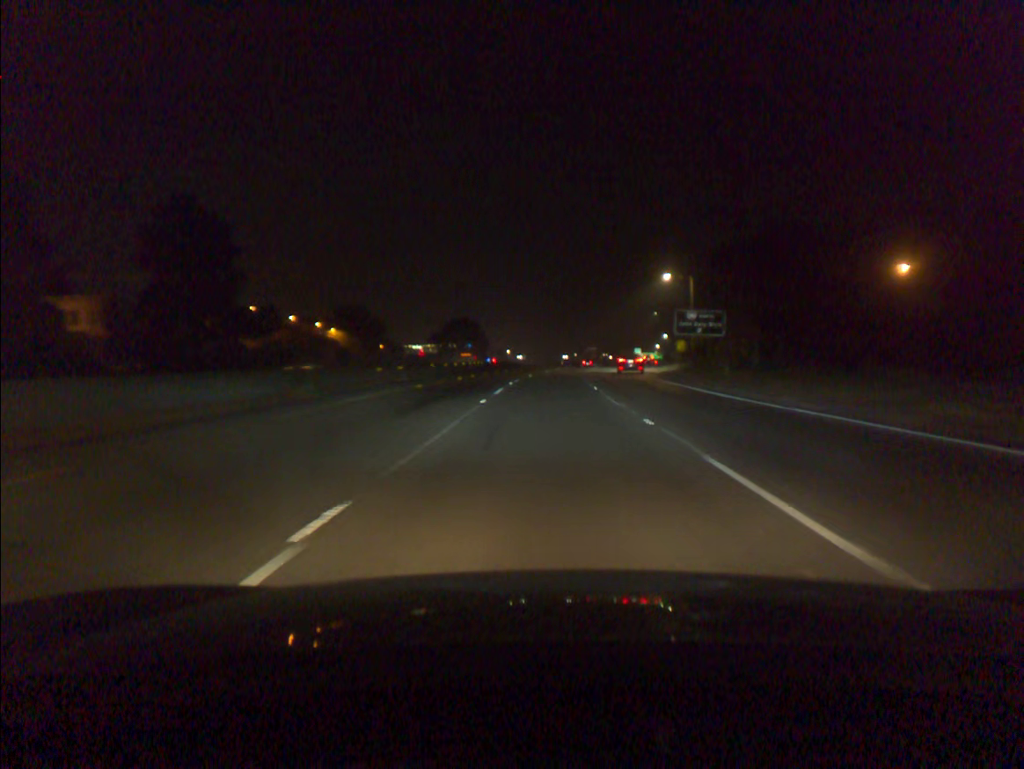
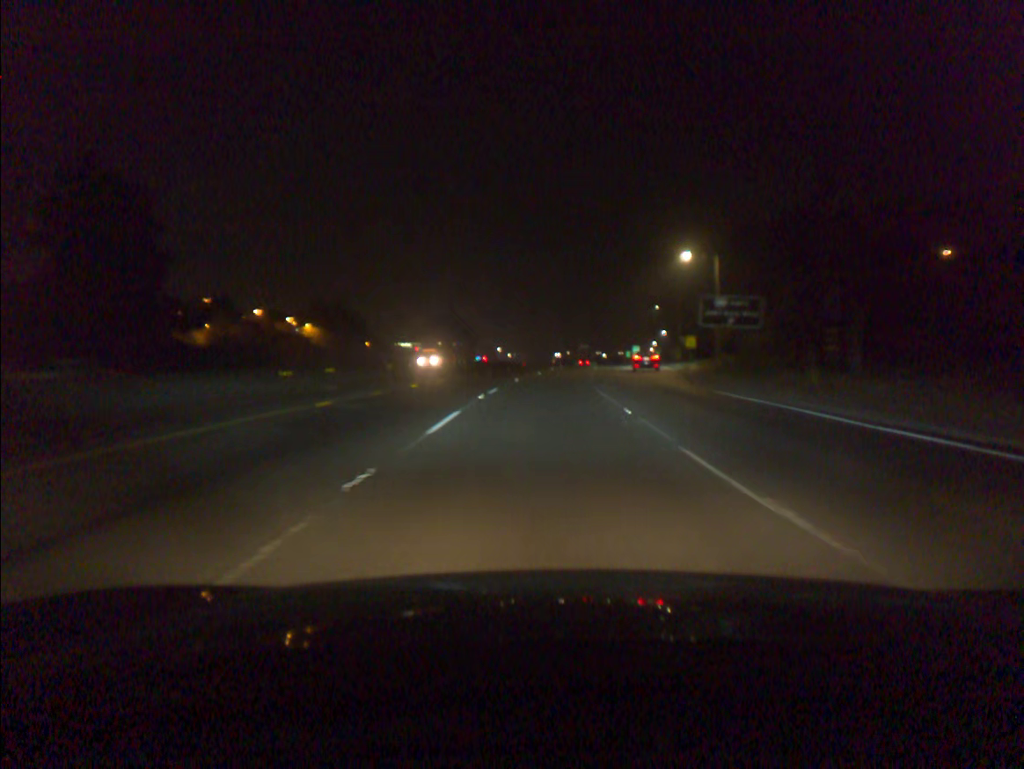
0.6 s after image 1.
(+0.1, +13.4) m; +1°
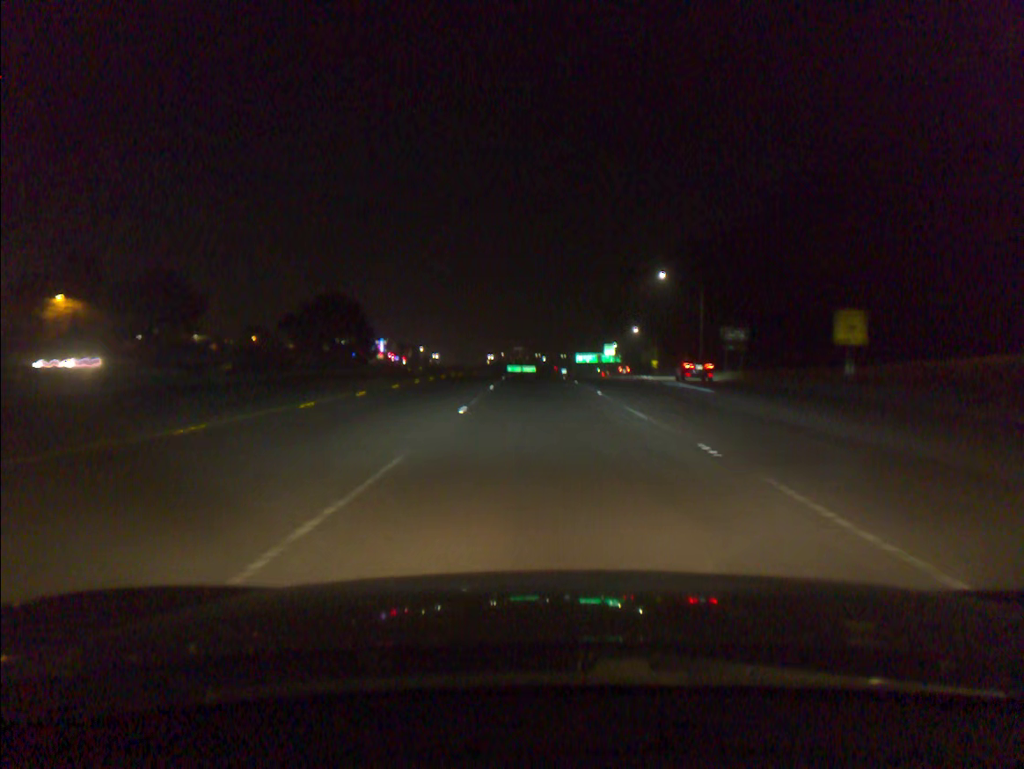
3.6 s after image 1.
(+2.3, +67.3) m; +5°
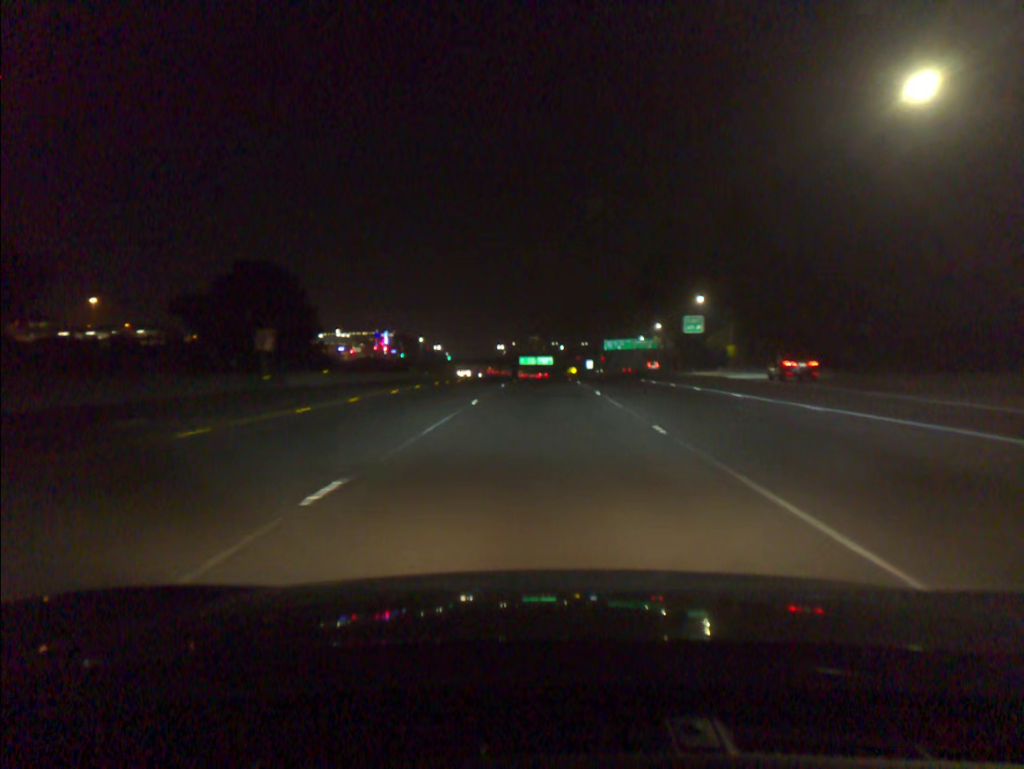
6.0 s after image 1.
(-0.4, +53.9) m; -1°
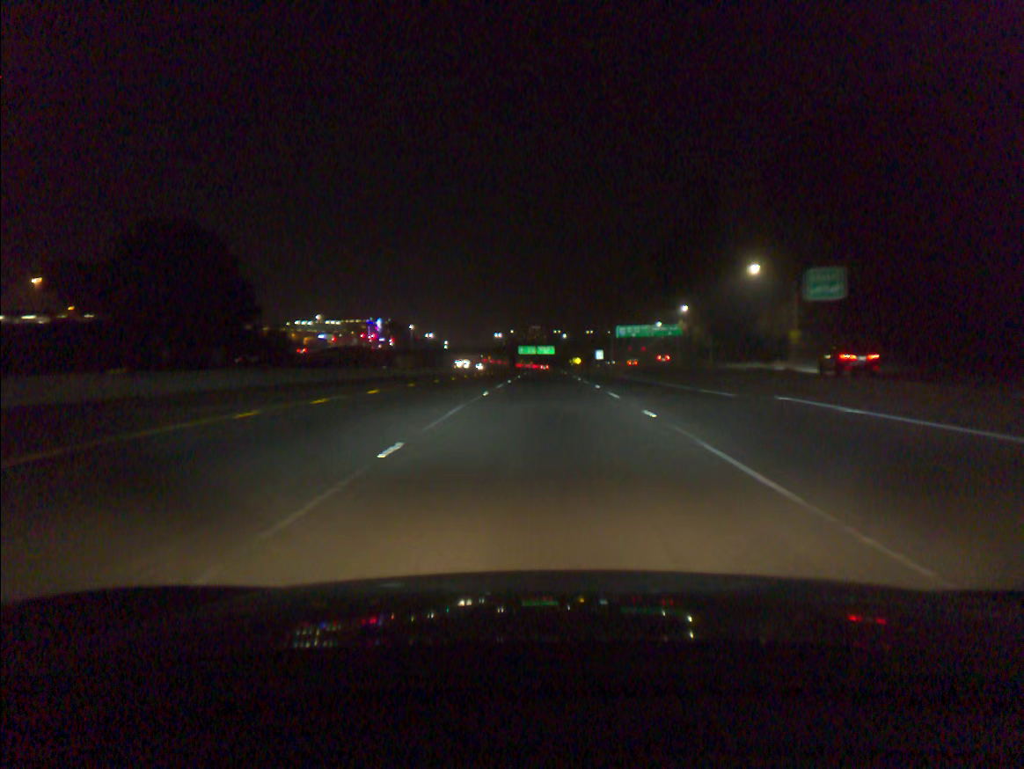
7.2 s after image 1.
(-0.1, +27.1) m; 0°
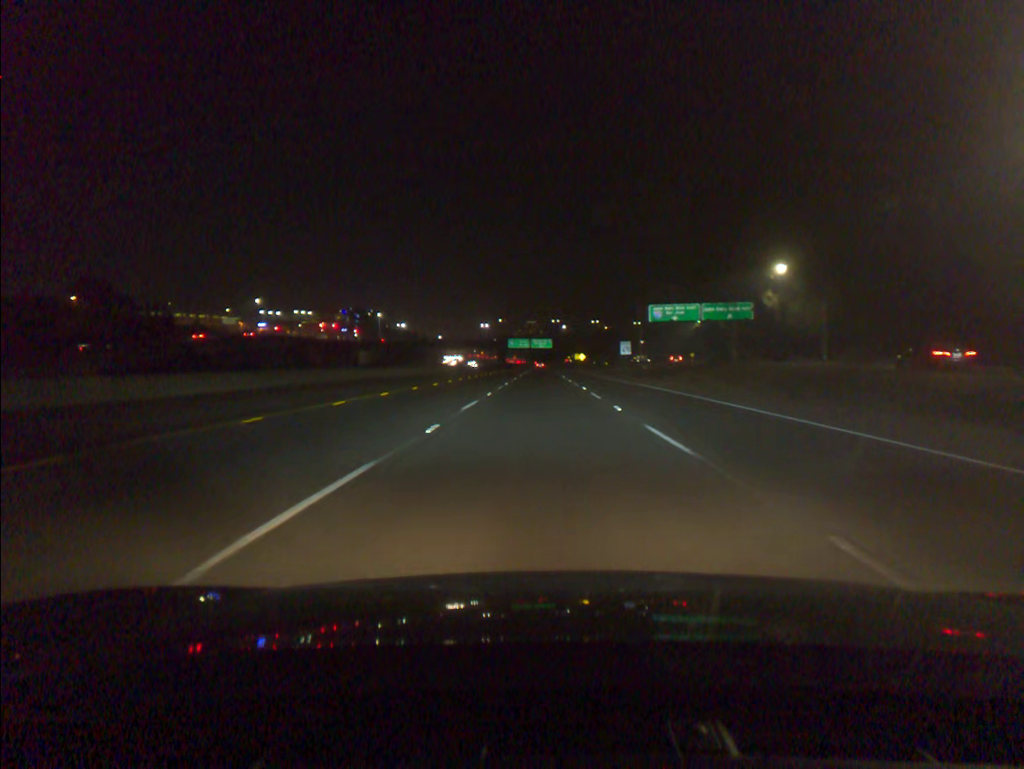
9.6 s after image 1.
(+0.2, +54.7) m; 0°
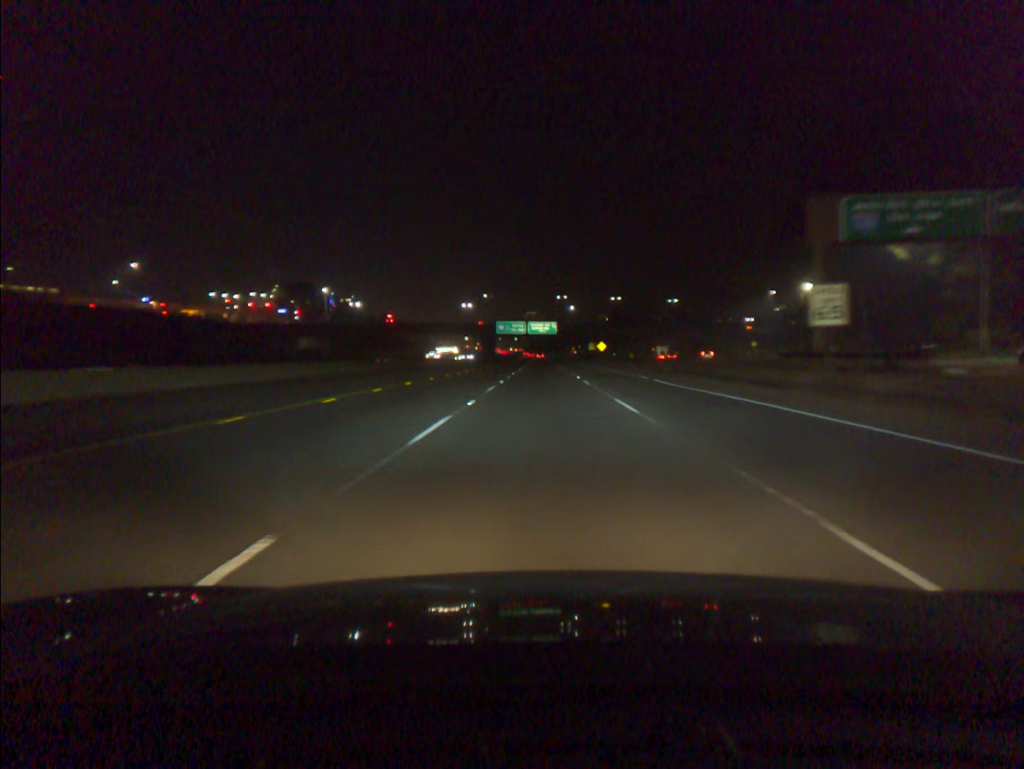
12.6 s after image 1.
(-0.3, +67.9) m; 0°
